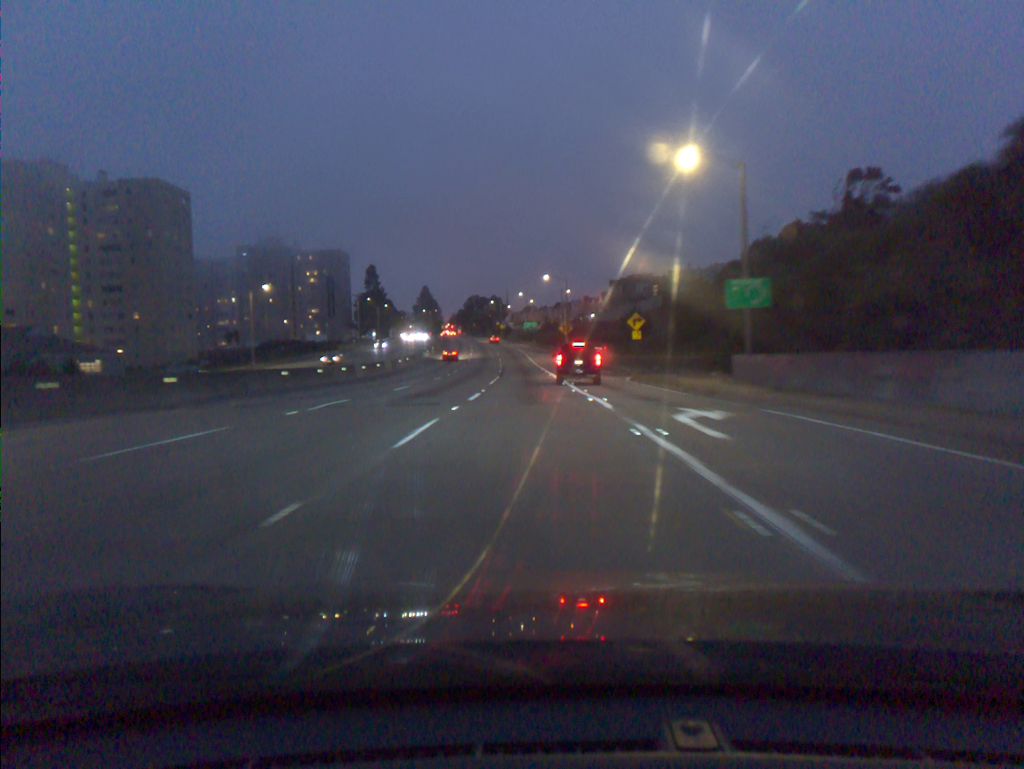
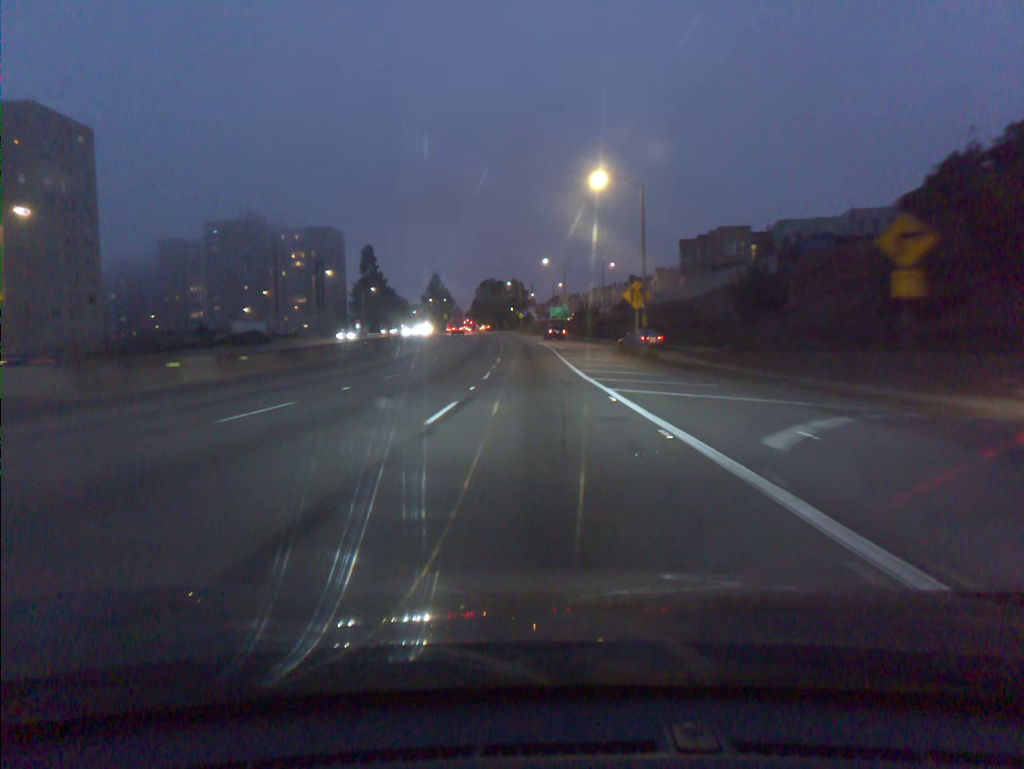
(-1.1, +48.5) m; -2°
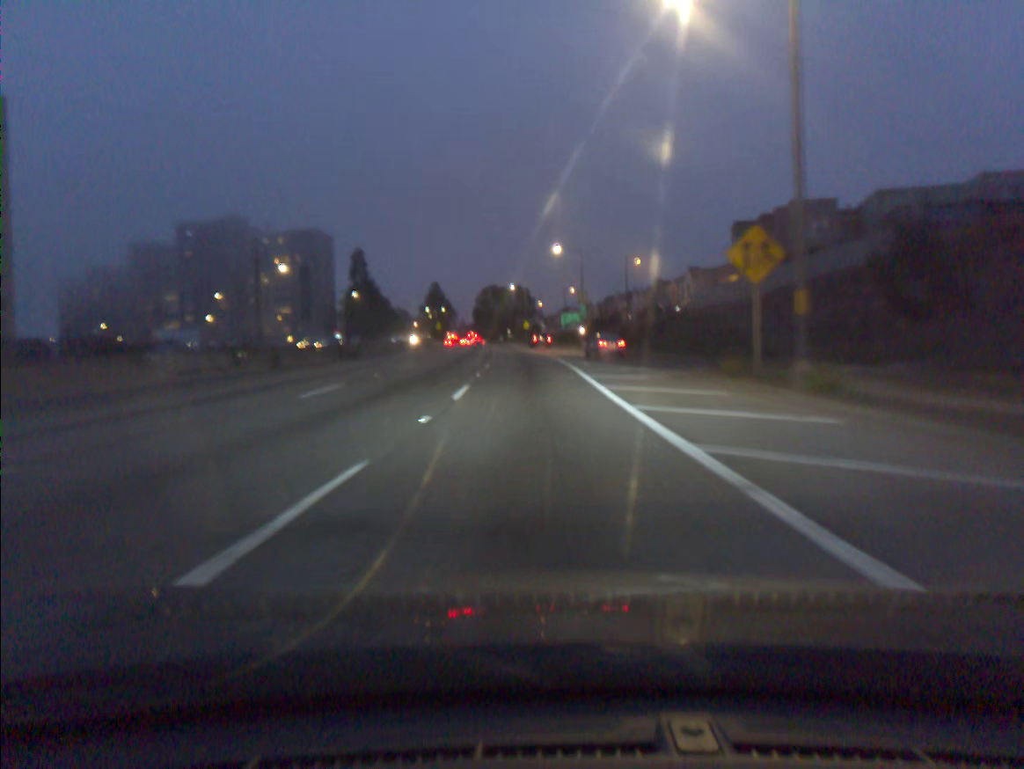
(-0.1, +23.8) m; 0°
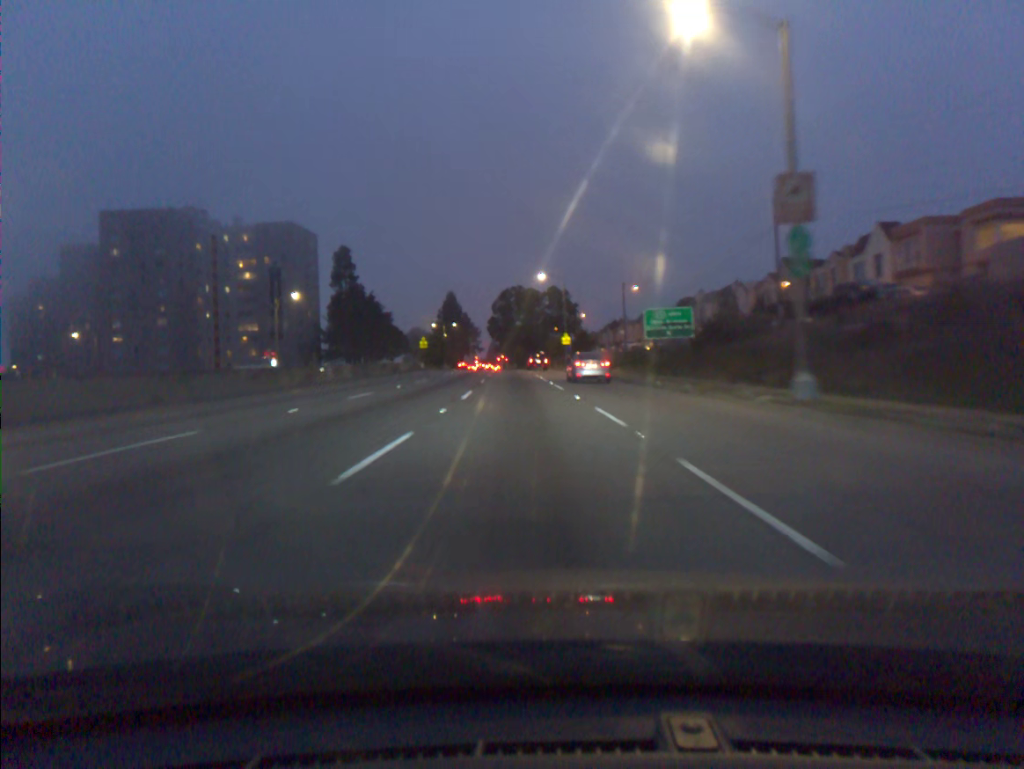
(-1.2, +54.9) m; -3°
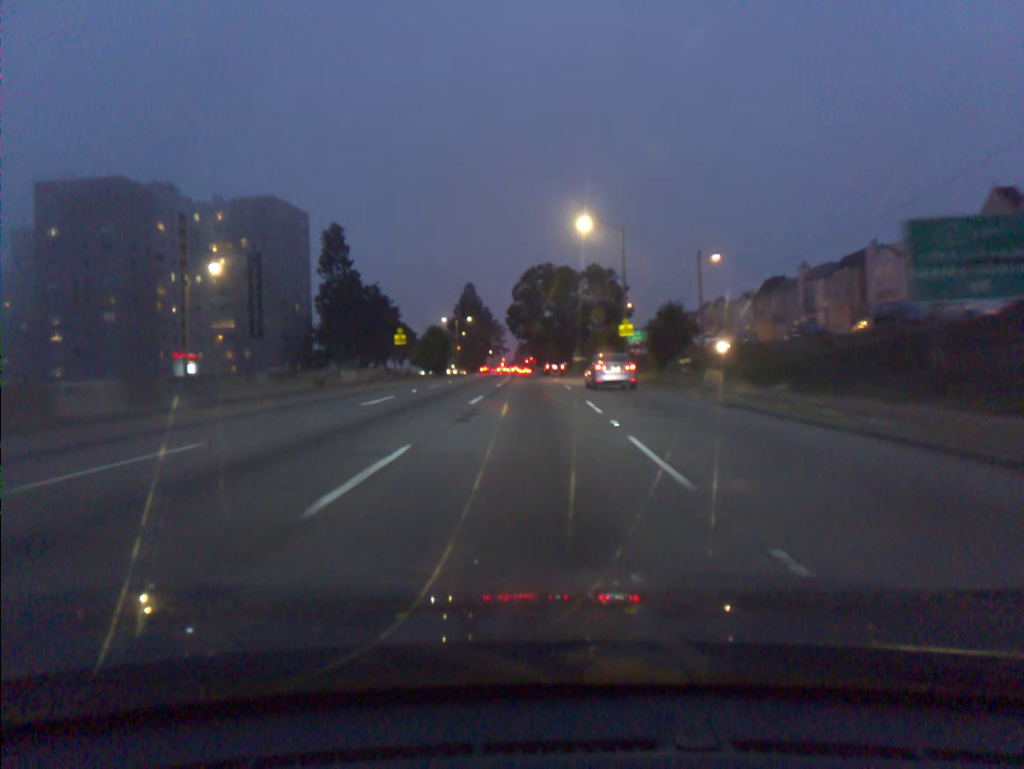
(-0.7, +31.0) m; -2°
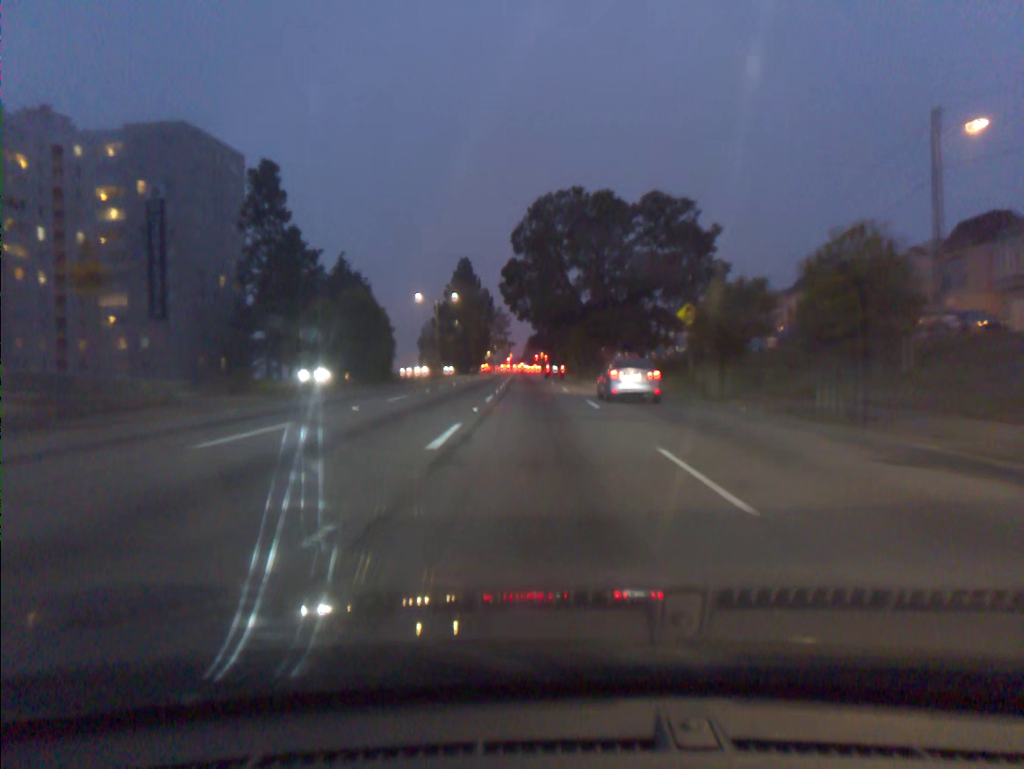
(-0.5, +40.2) m; -1°
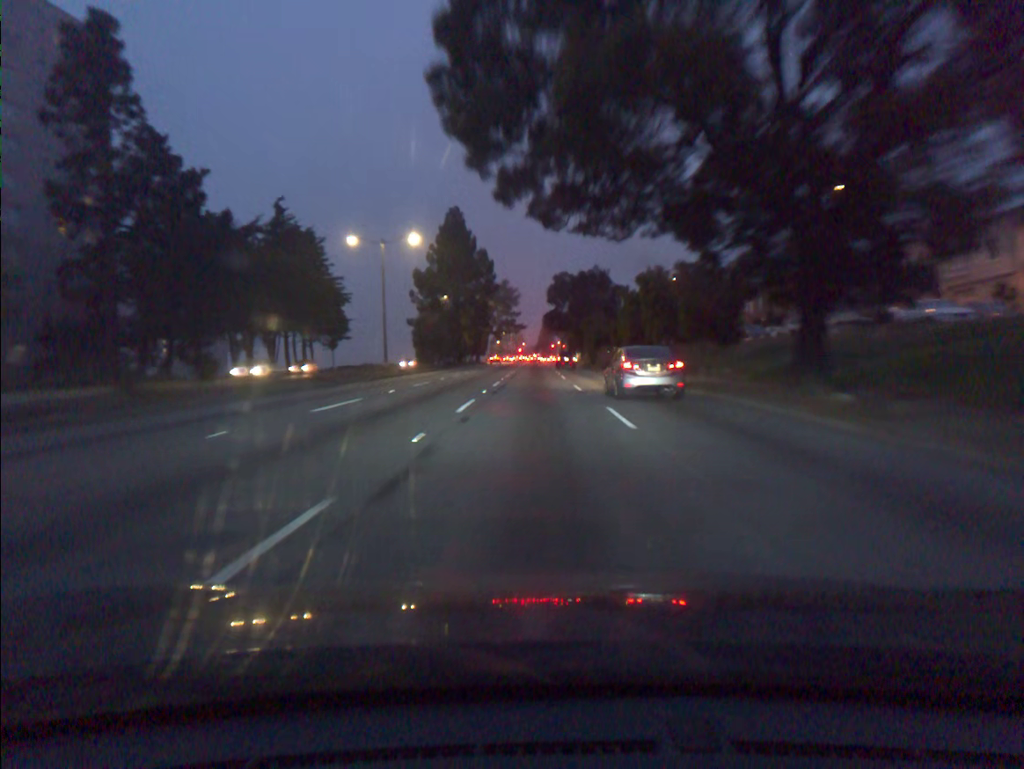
(-0.3, +38.4) m; -1°
